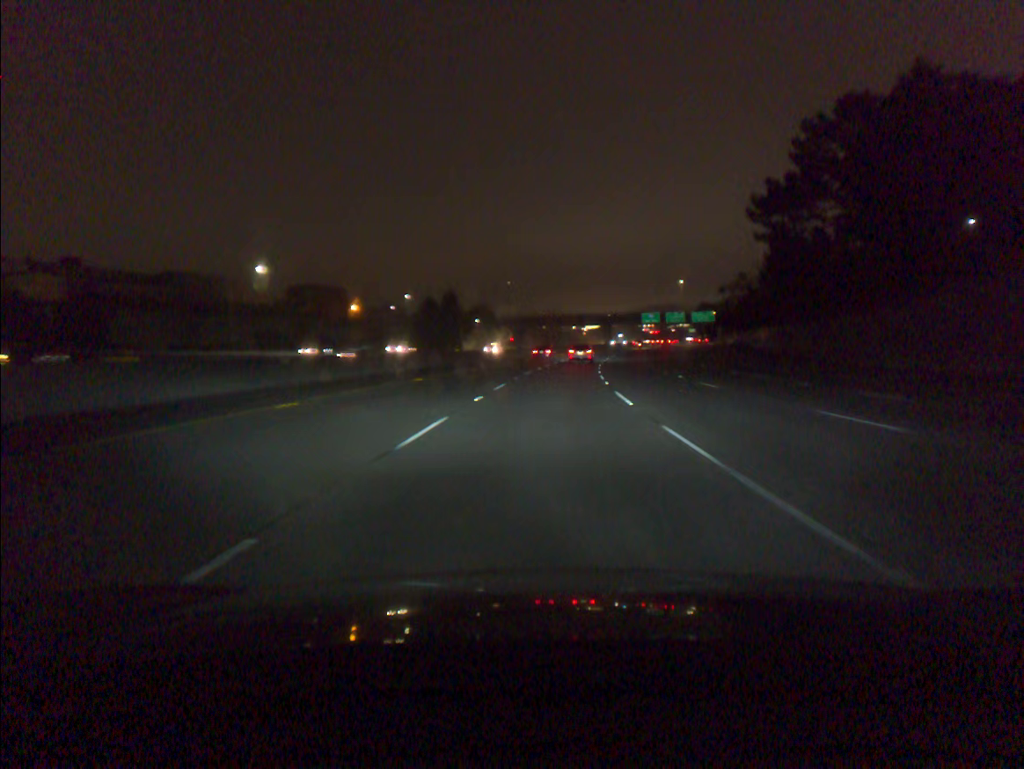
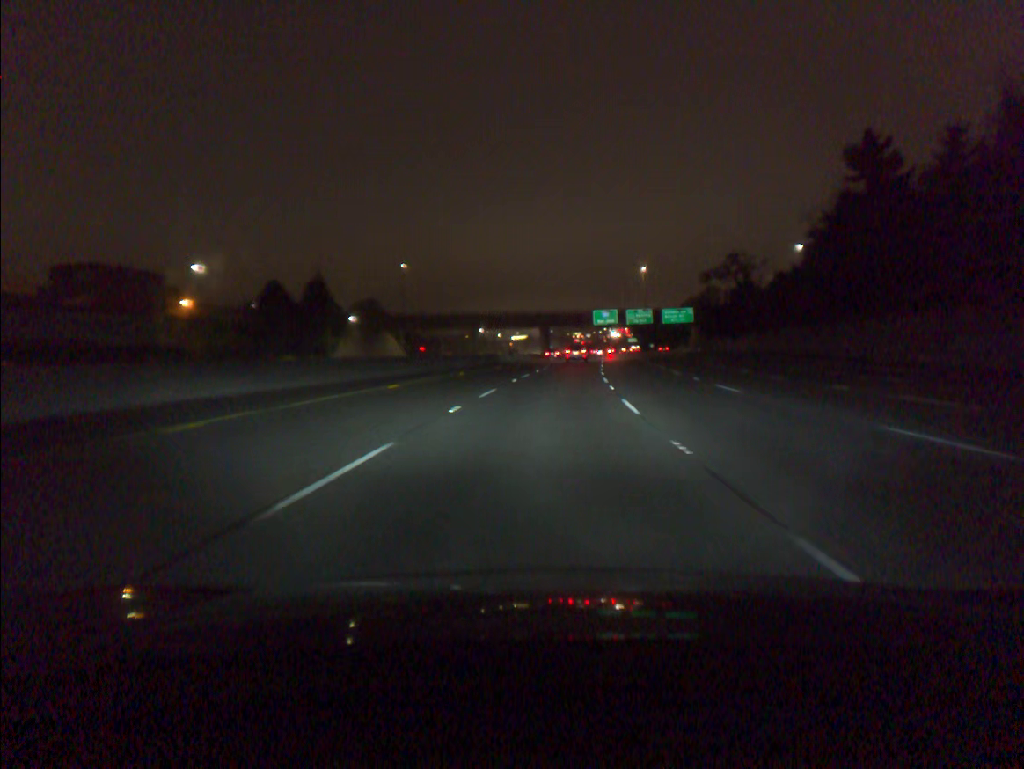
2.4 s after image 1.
(+3.2, +62.0) m; +5°
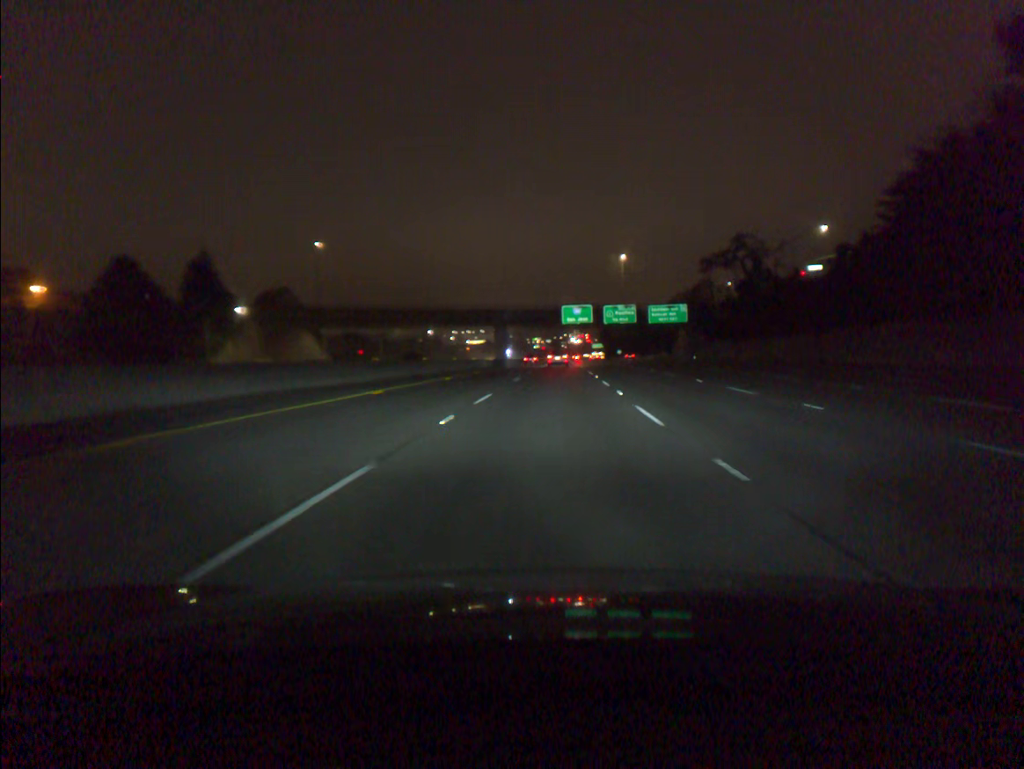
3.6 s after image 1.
(+0.8, +31.4) m; +3°
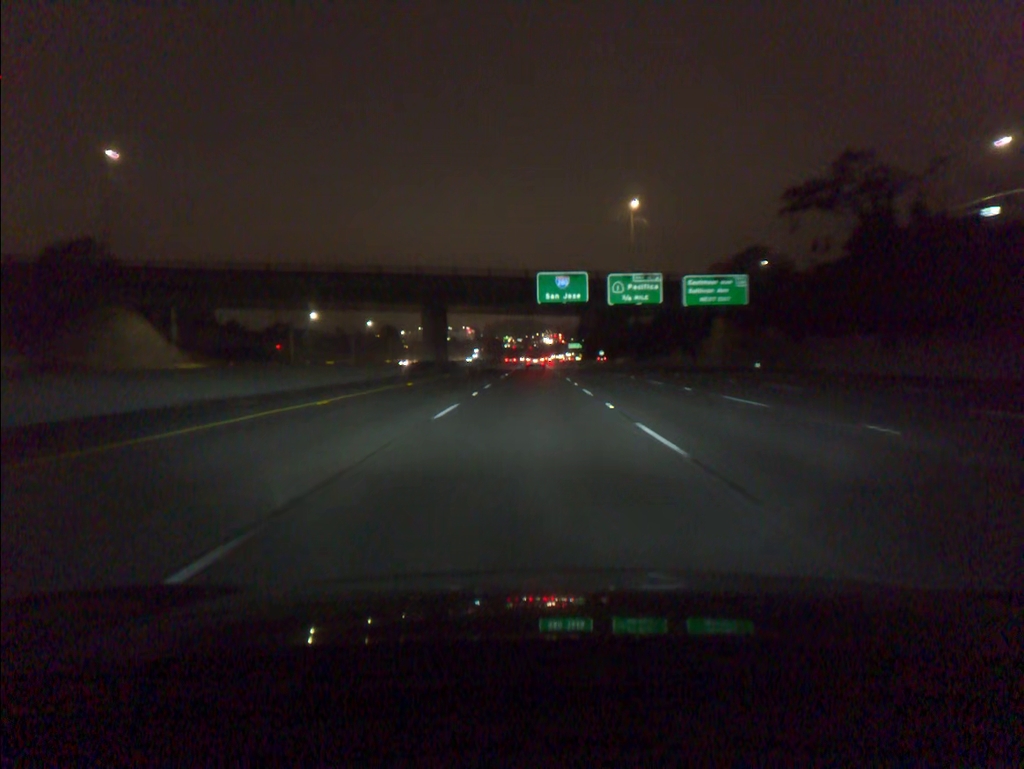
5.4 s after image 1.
(+1.2, +47.3) m; +2°
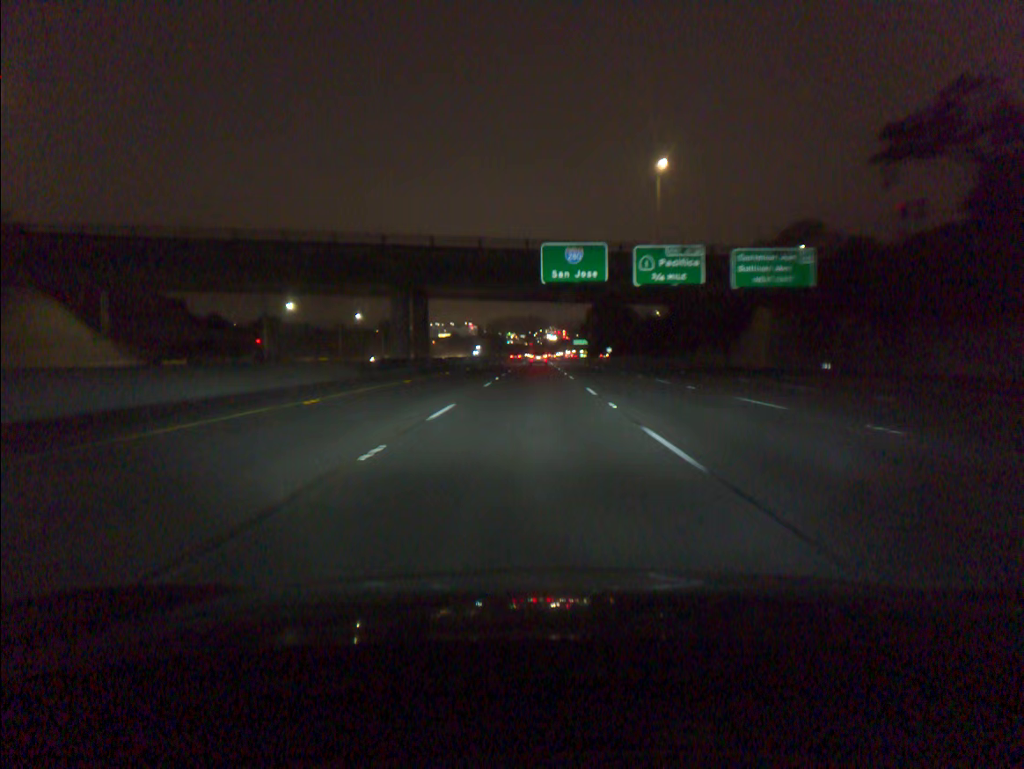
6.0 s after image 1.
(0.0, +15.7) m; 0°
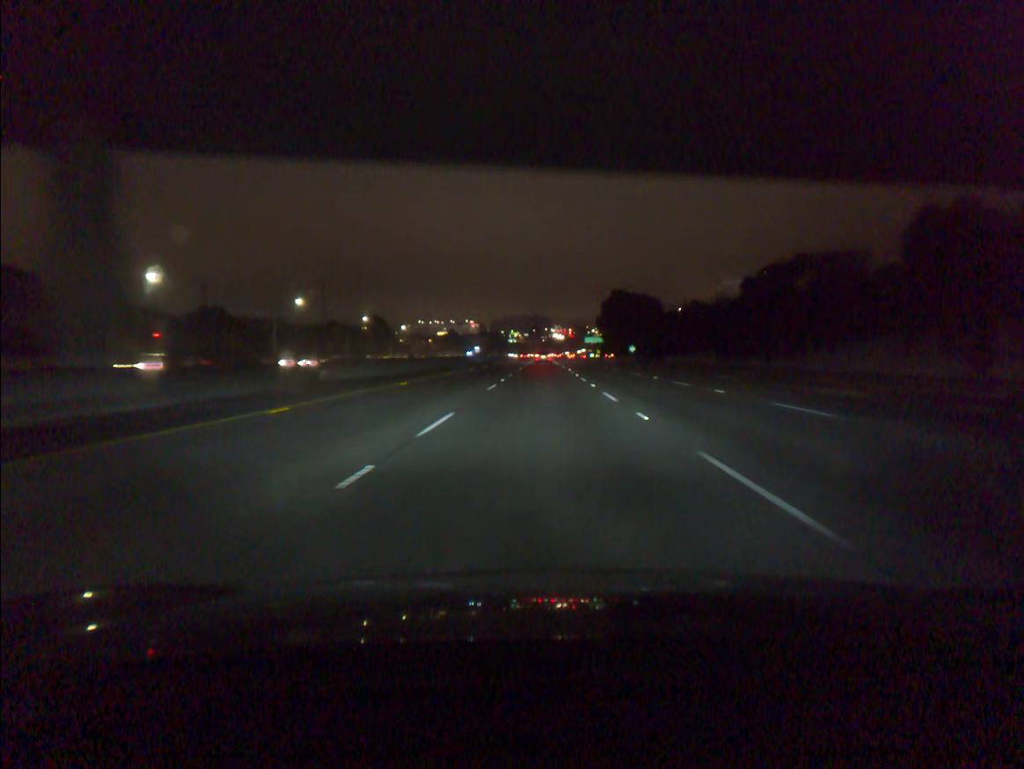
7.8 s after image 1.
(-0.3, +47.1) m; 0°
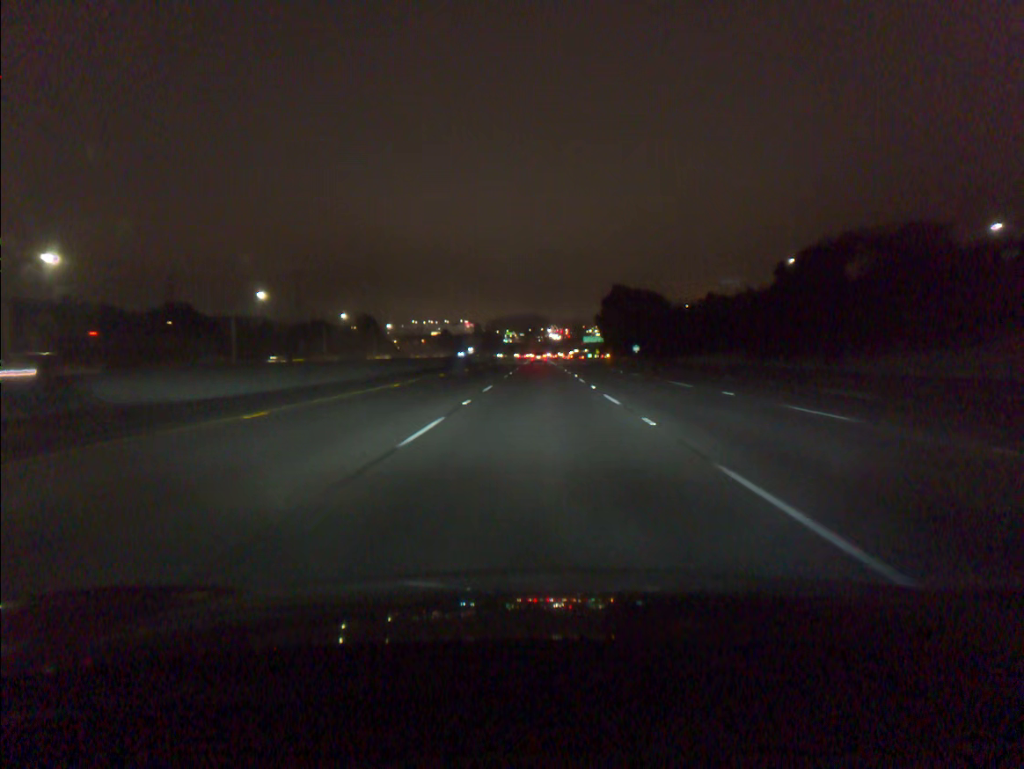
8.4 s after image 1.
(0.0, +15.7) m; 0°
